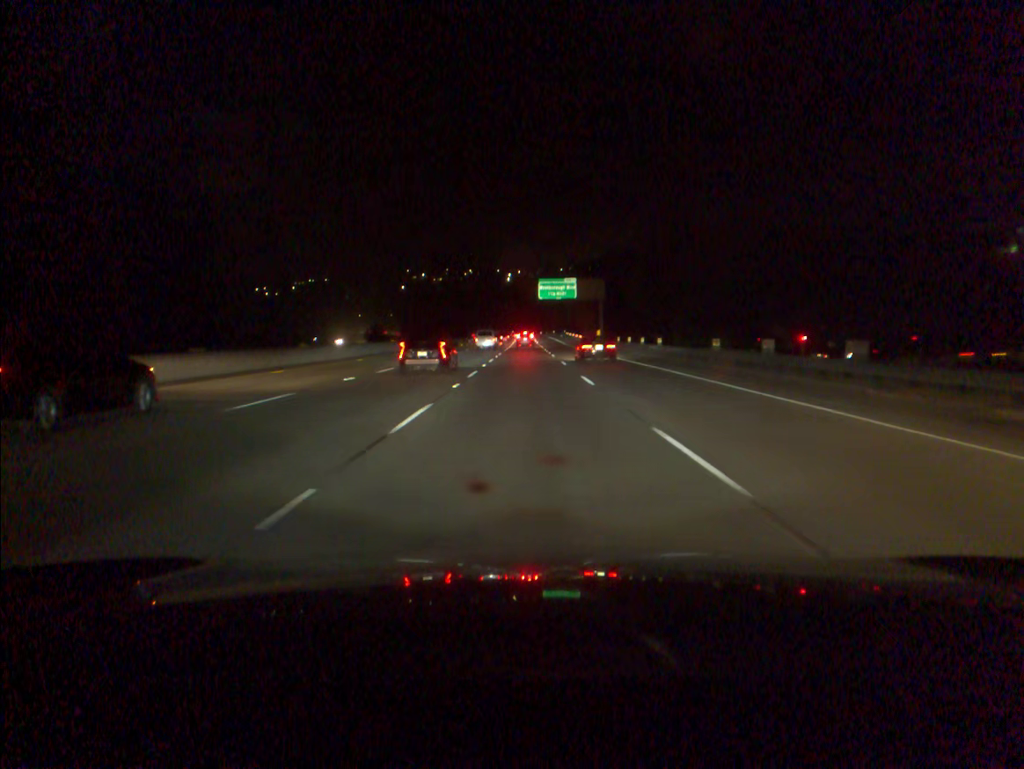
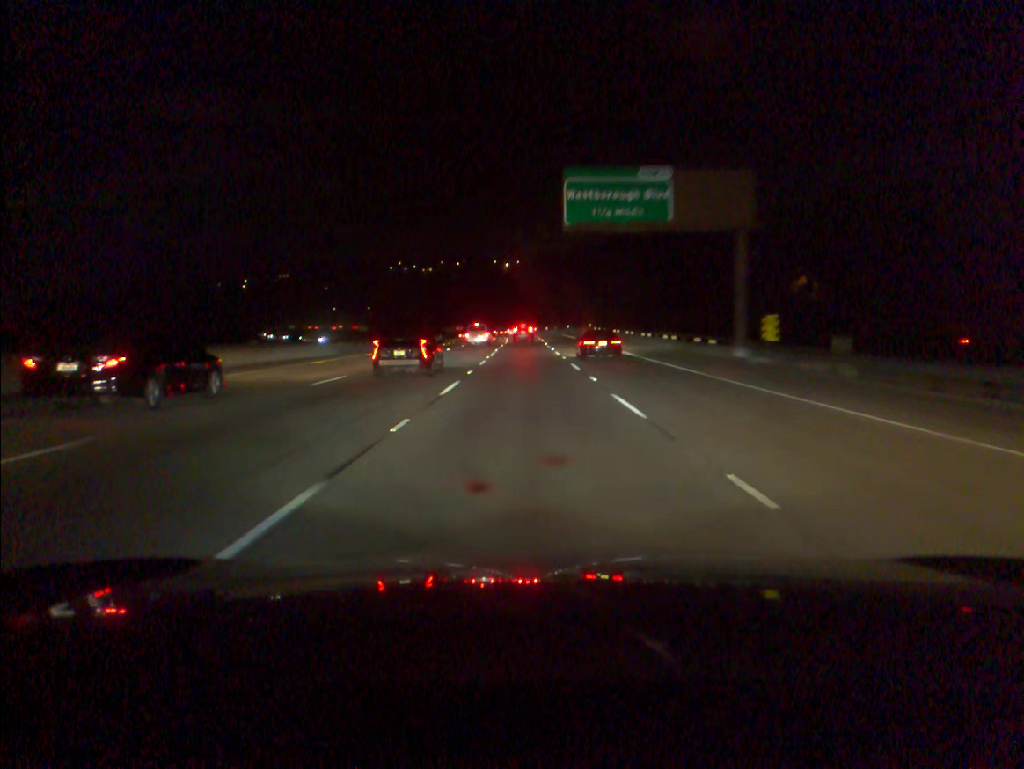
(0.0, +67.3) m; 0°
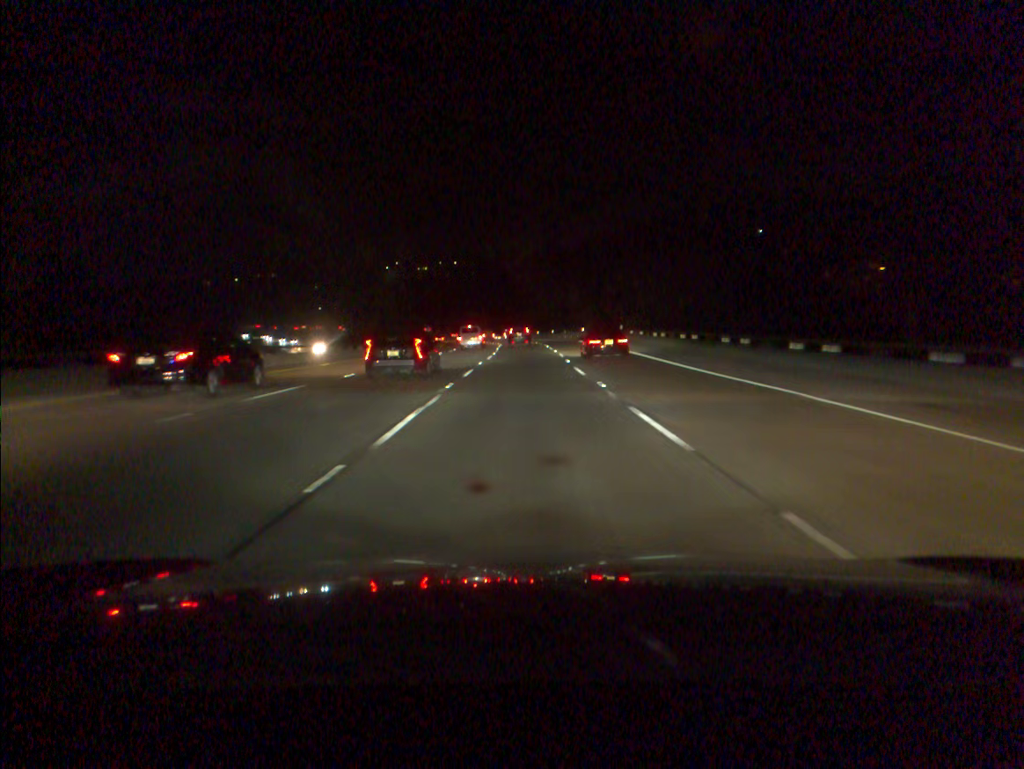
(0.0, +32.5) m; 0°
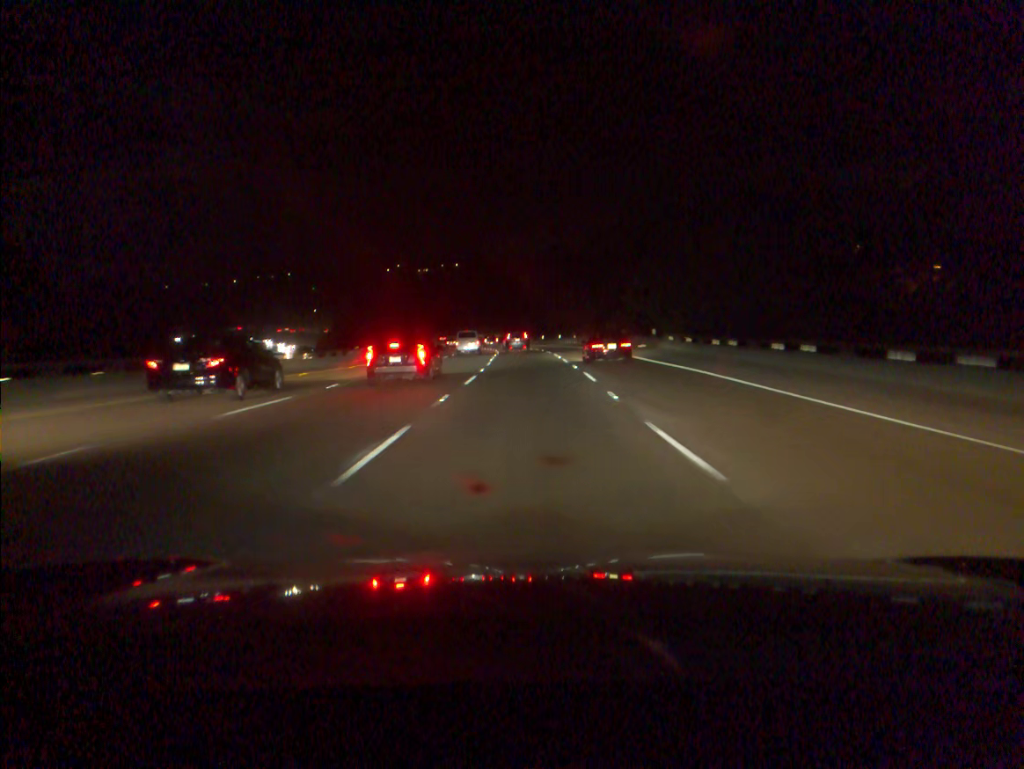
(0.0, +15.8) m; 0°
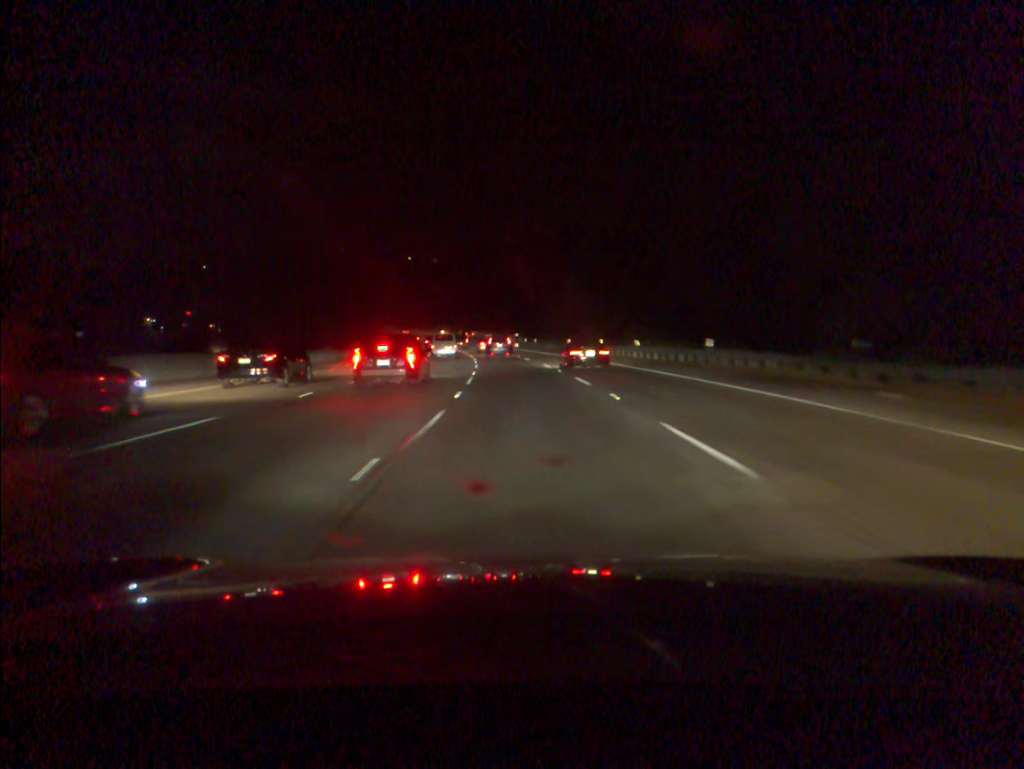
(-0.3, +46.1) m; -1°
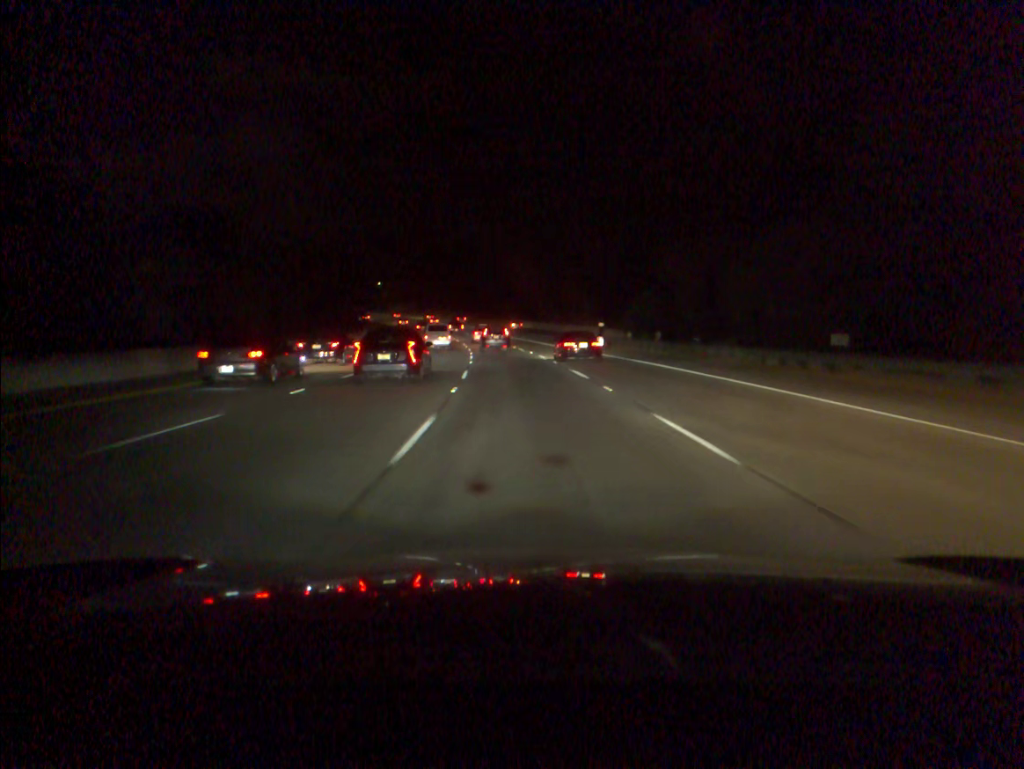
(-2.2, +58.9) m; -5°
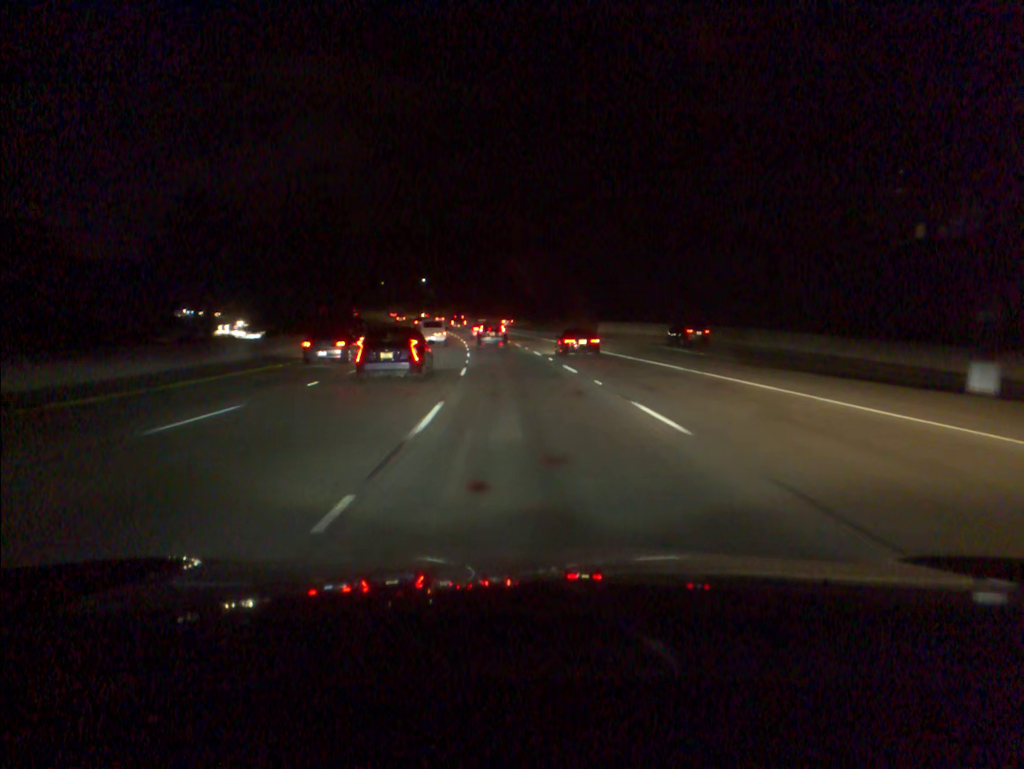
(-2.6, +57.4) m; -5°
